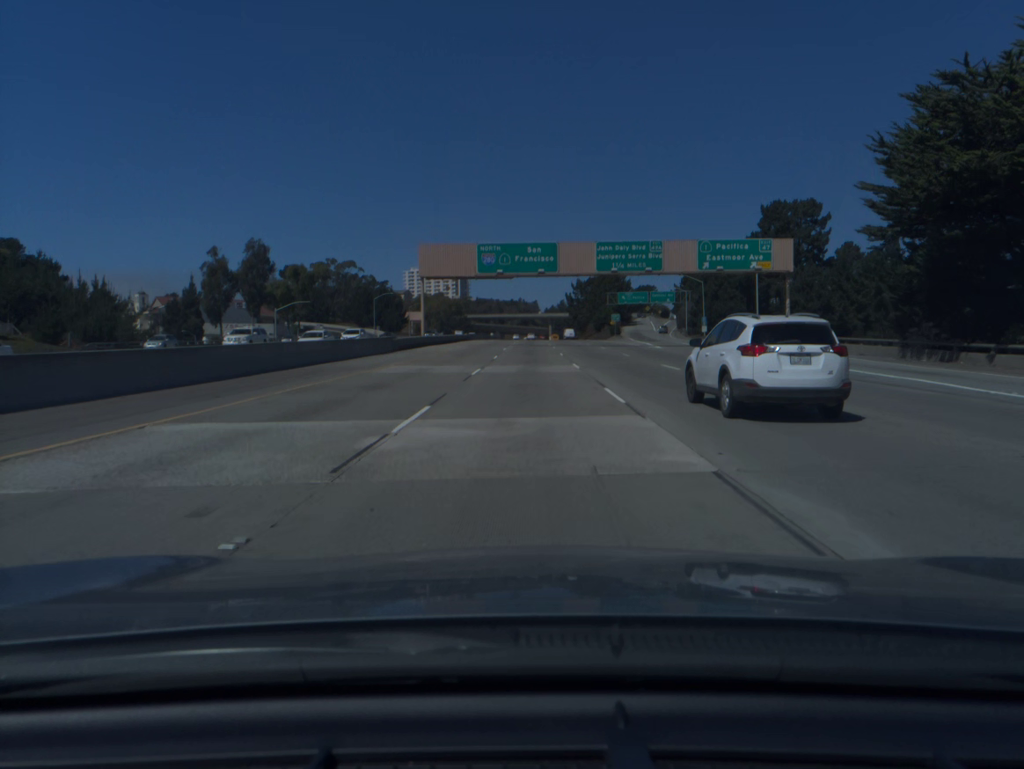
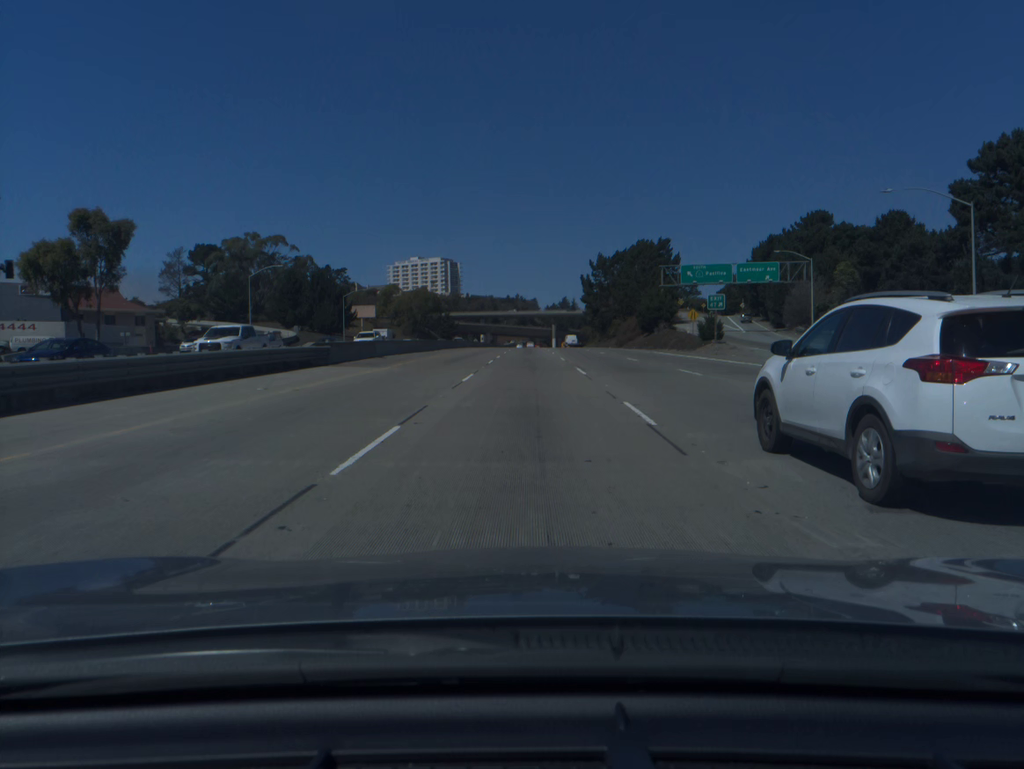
(+0.1, +76.7) m; 0°
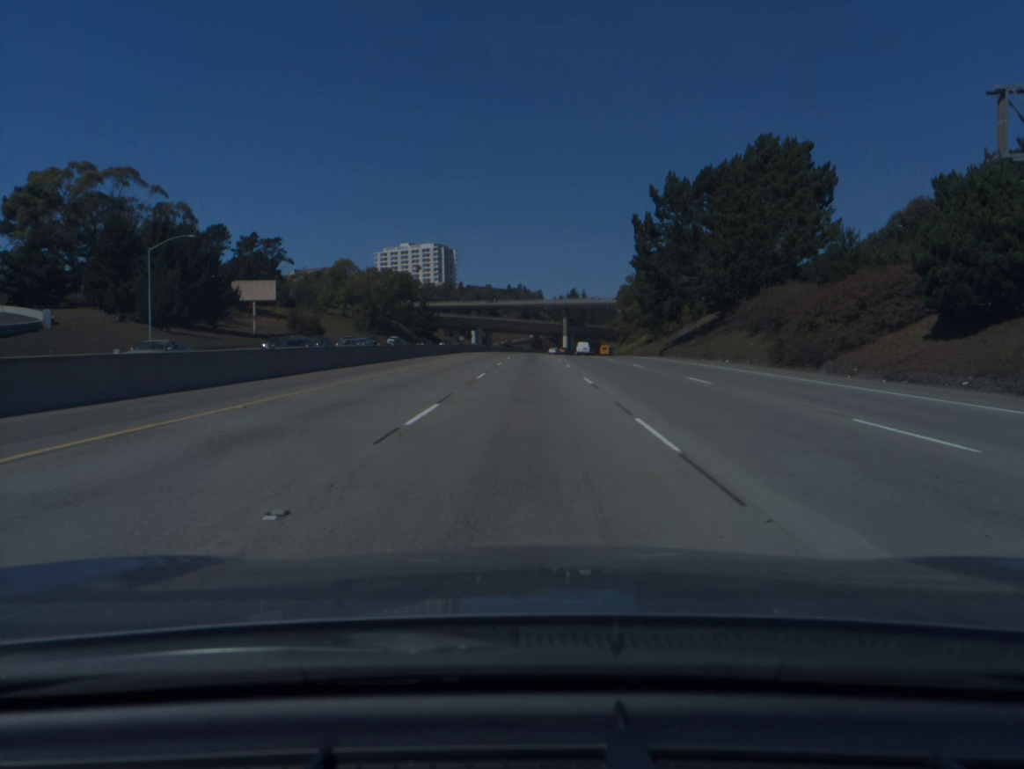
(-0.1, +76.7) m; 0°
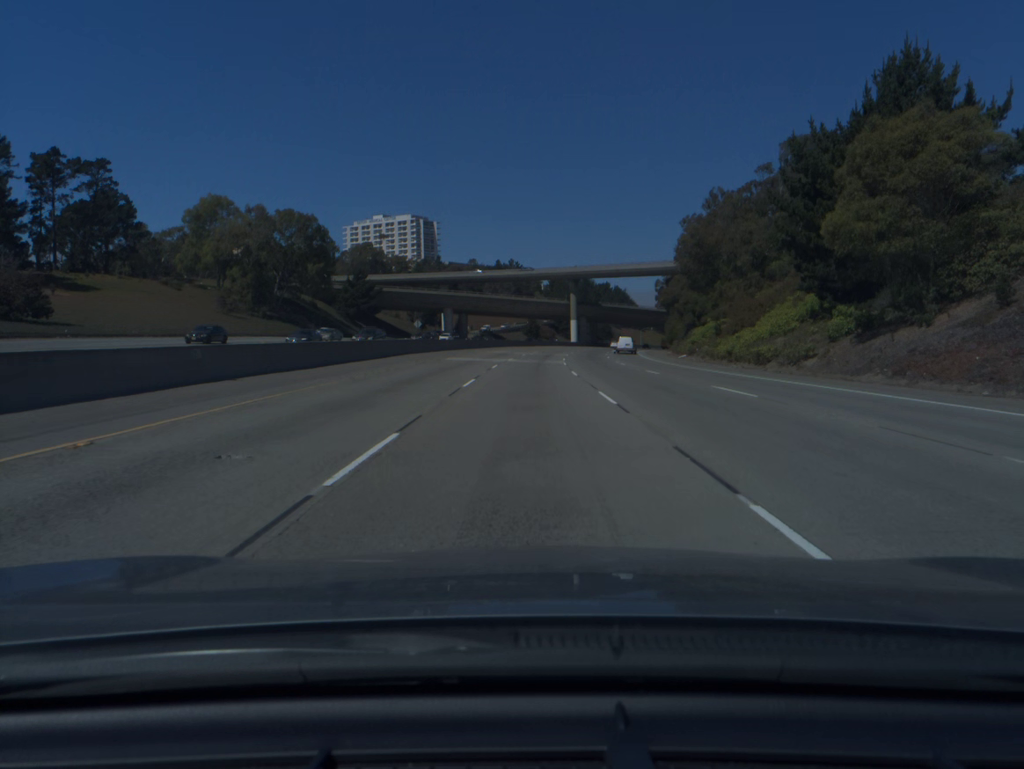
(+0.2, +78.0) m; 0°
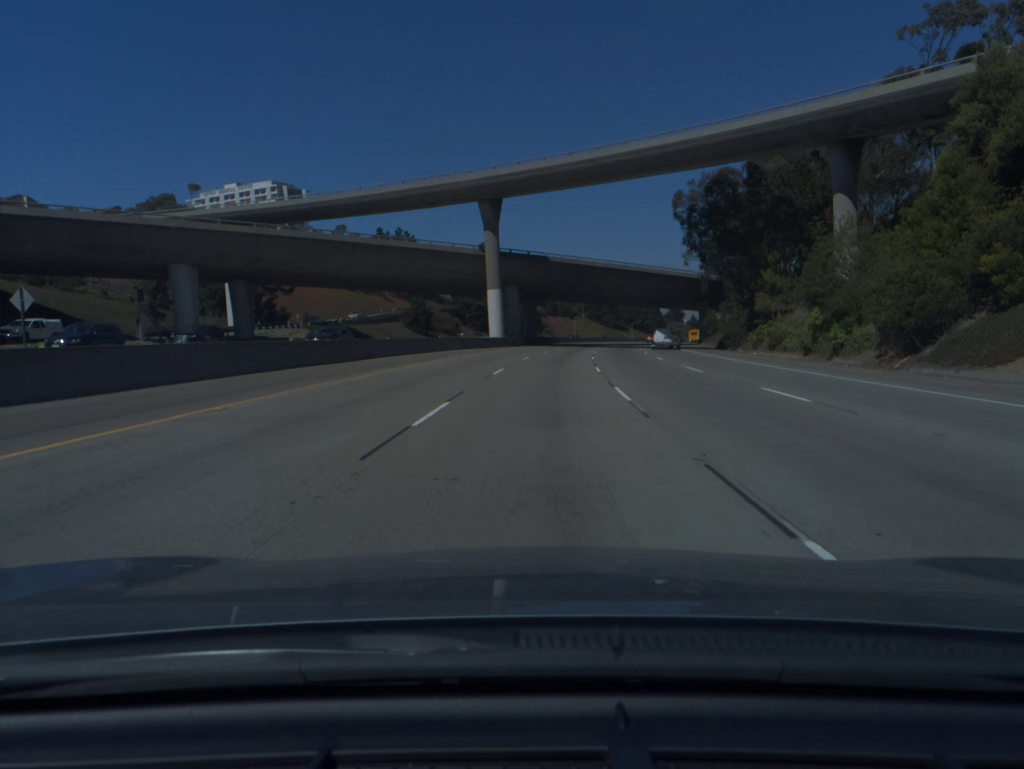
(+3.7, +97.7) m; +6°
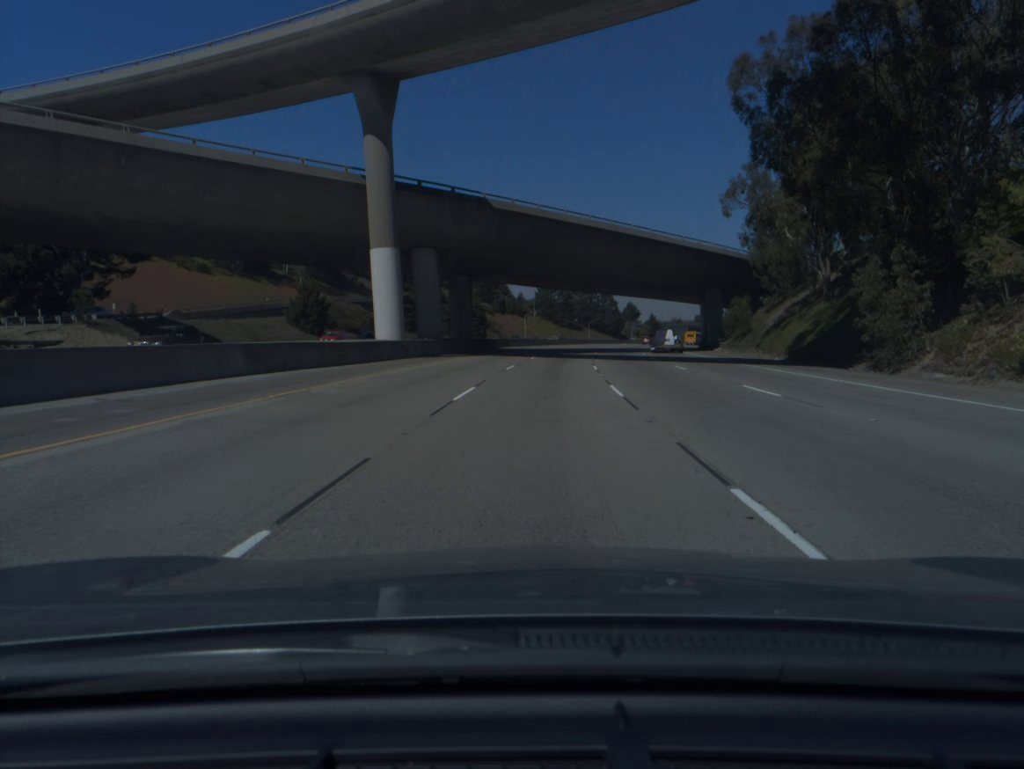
(+1.3, +39.0) m; +4°
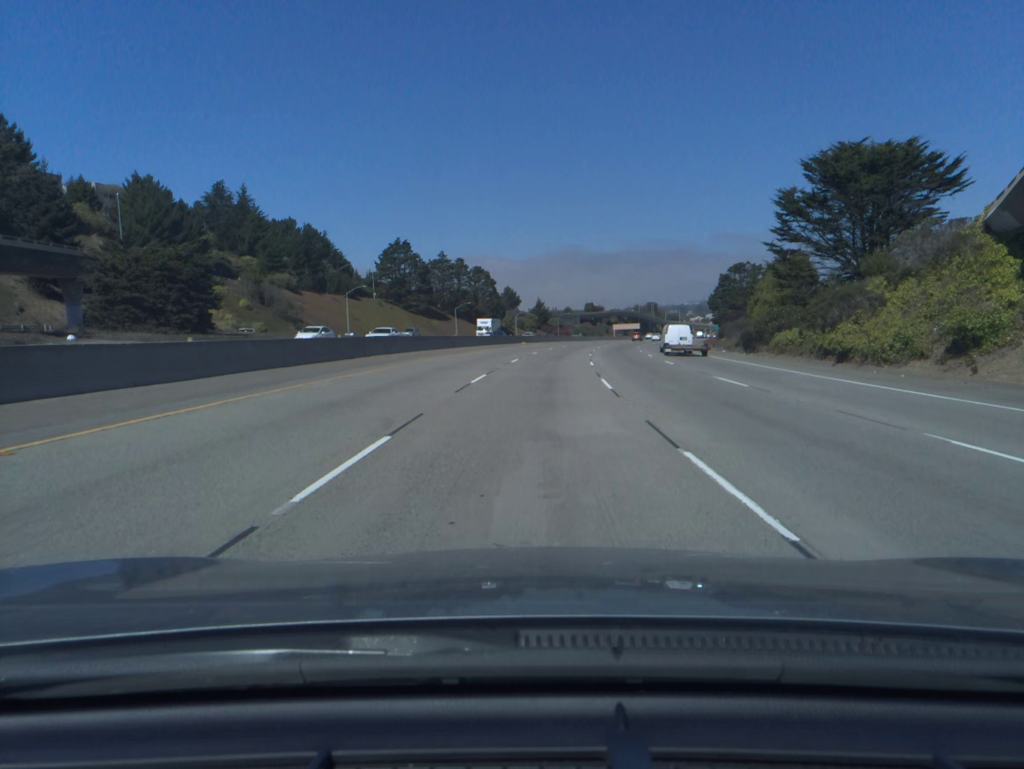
(+8.3, +97.1) m; +9°
